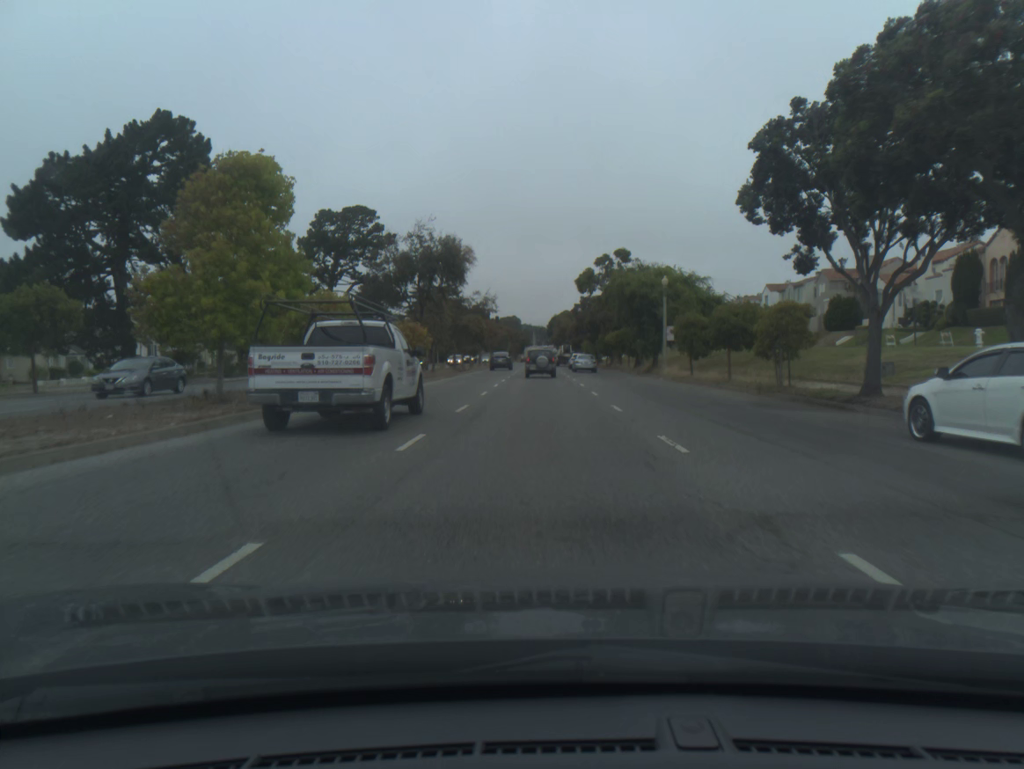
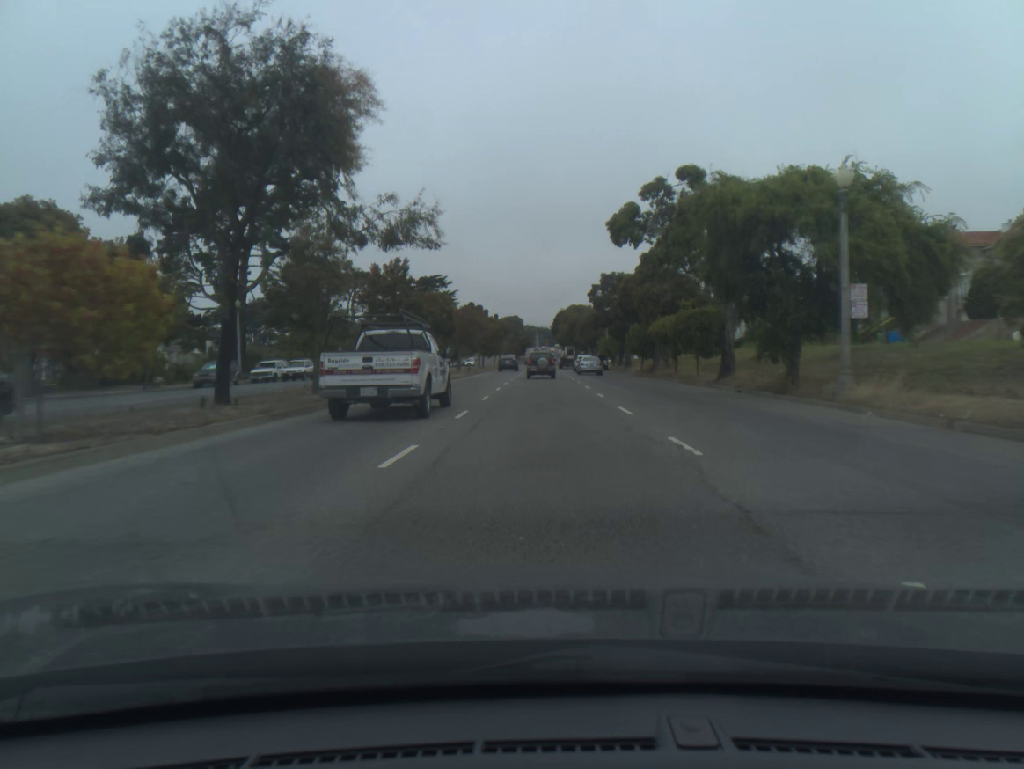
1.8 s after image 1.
(-0.1, +30.2) m; 0°
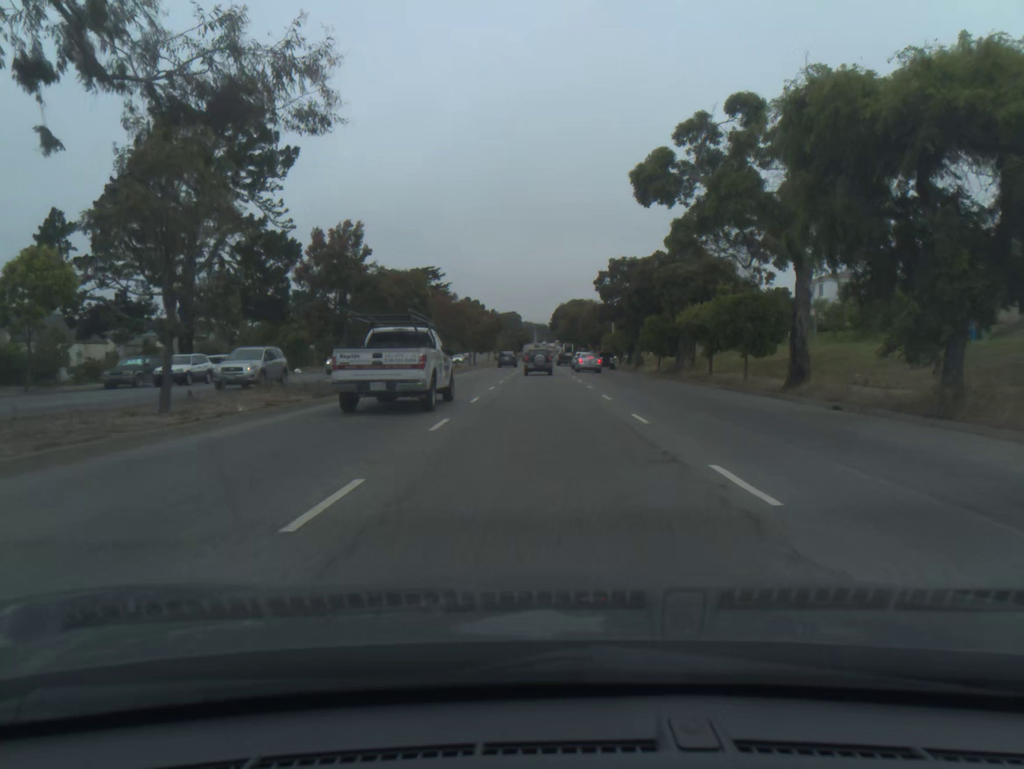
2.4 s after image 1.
(0.0, +10.5) m; 0°
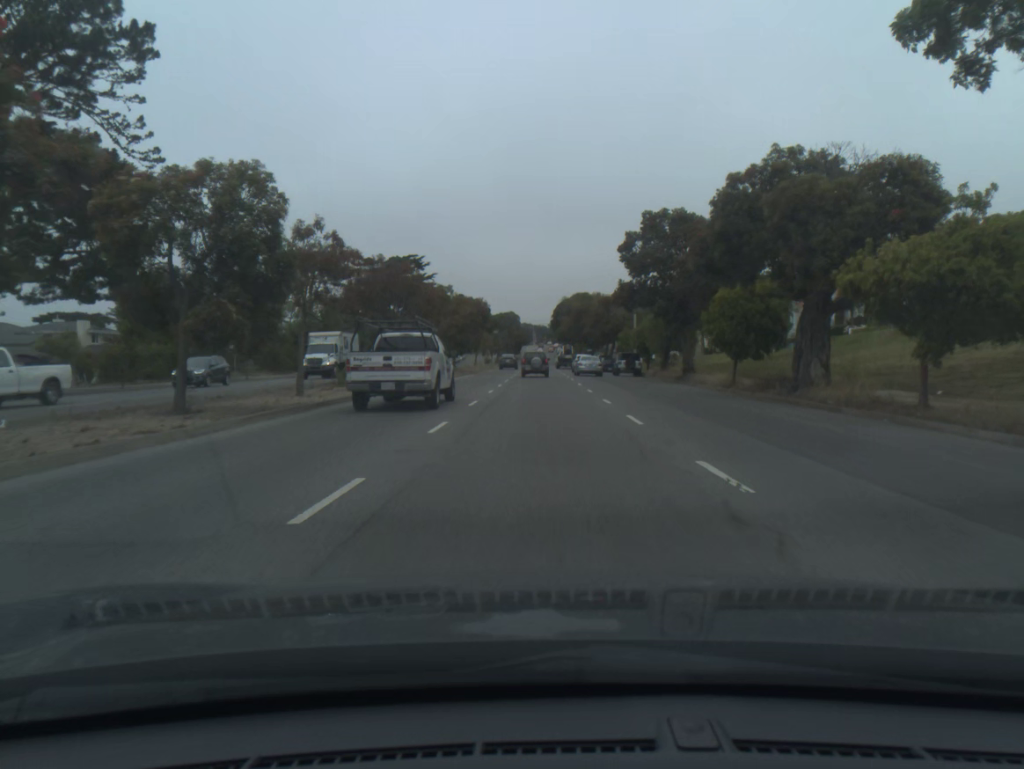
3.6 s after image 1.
(0.0, +21.6) m; 0°
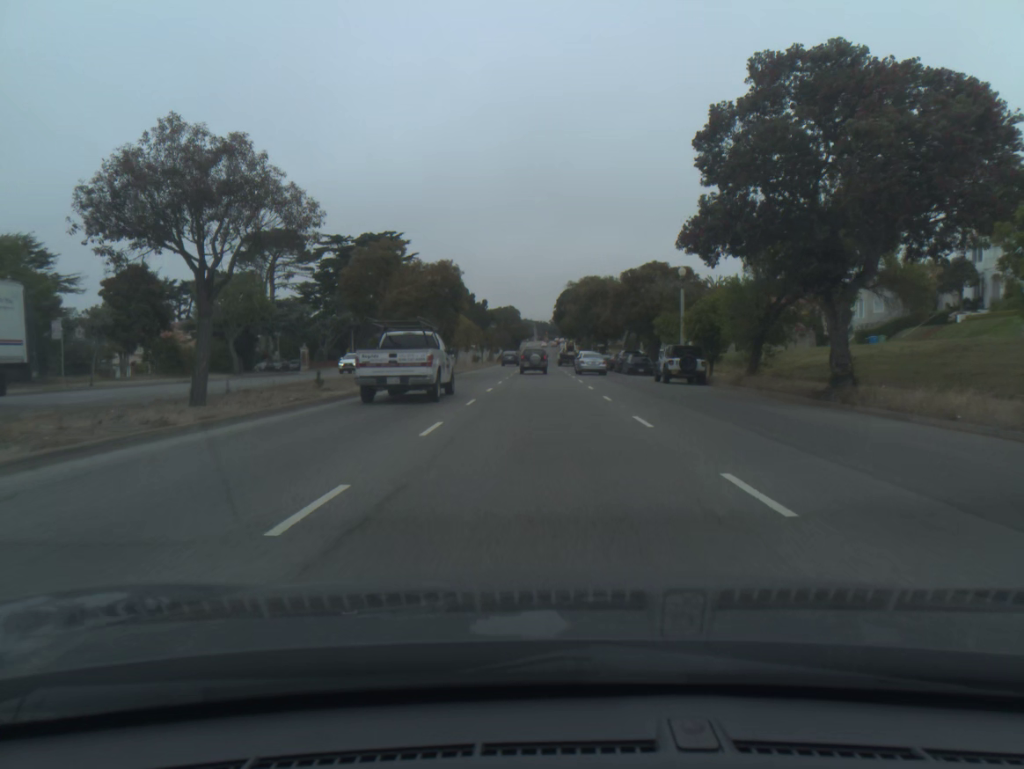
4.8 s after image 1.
(-0.1, +22.2) m; 0°
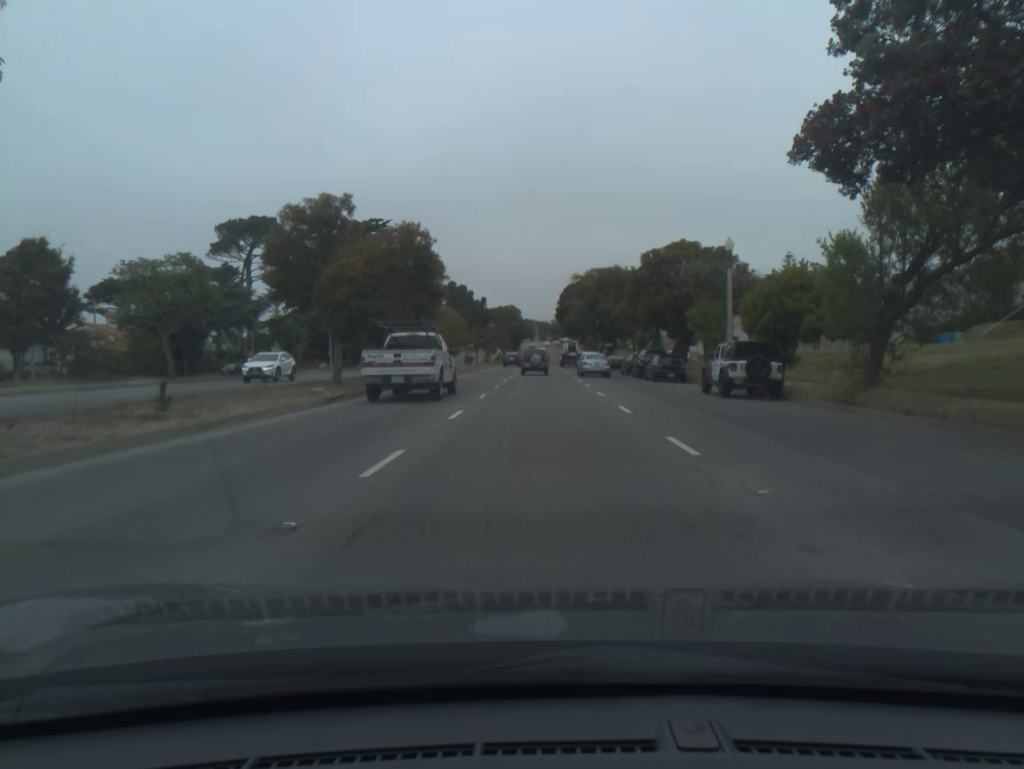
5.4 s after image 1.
(0.0, +11.3) m; 0°
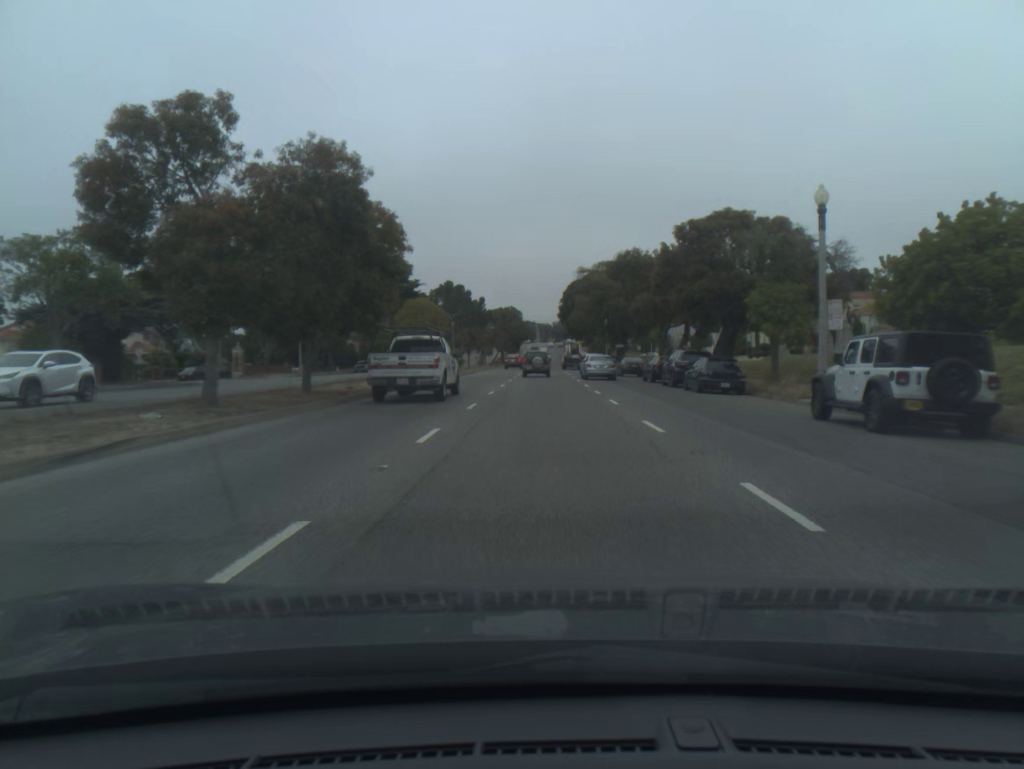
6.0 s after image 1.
(0.0, +11.4) m; 0°
